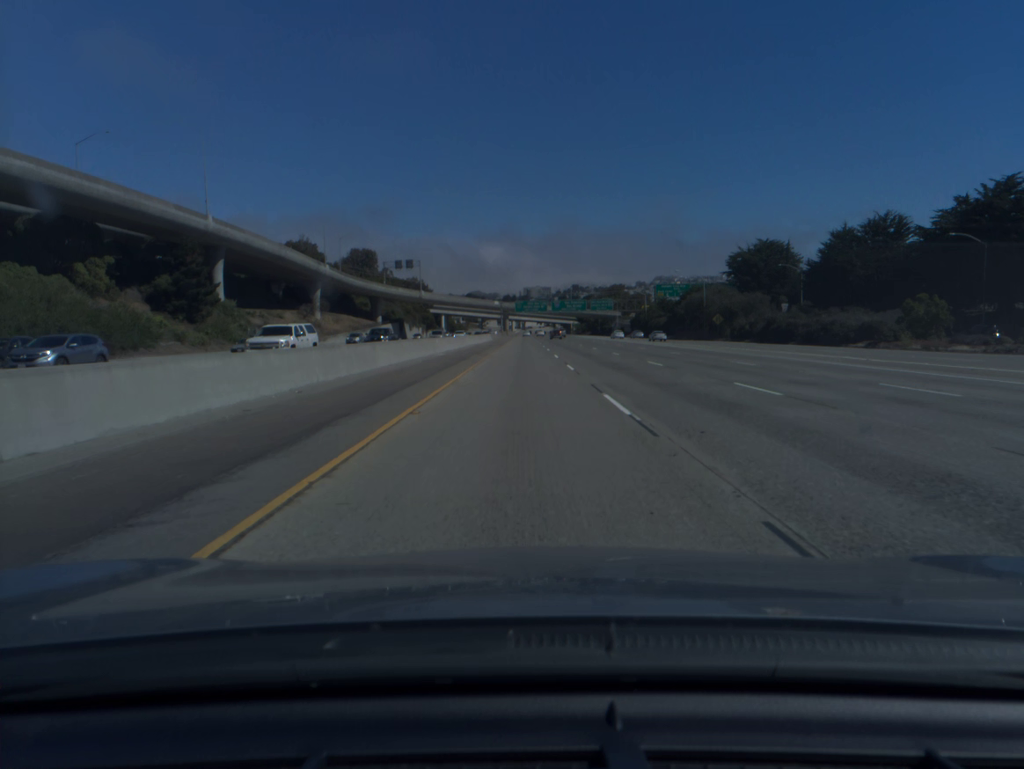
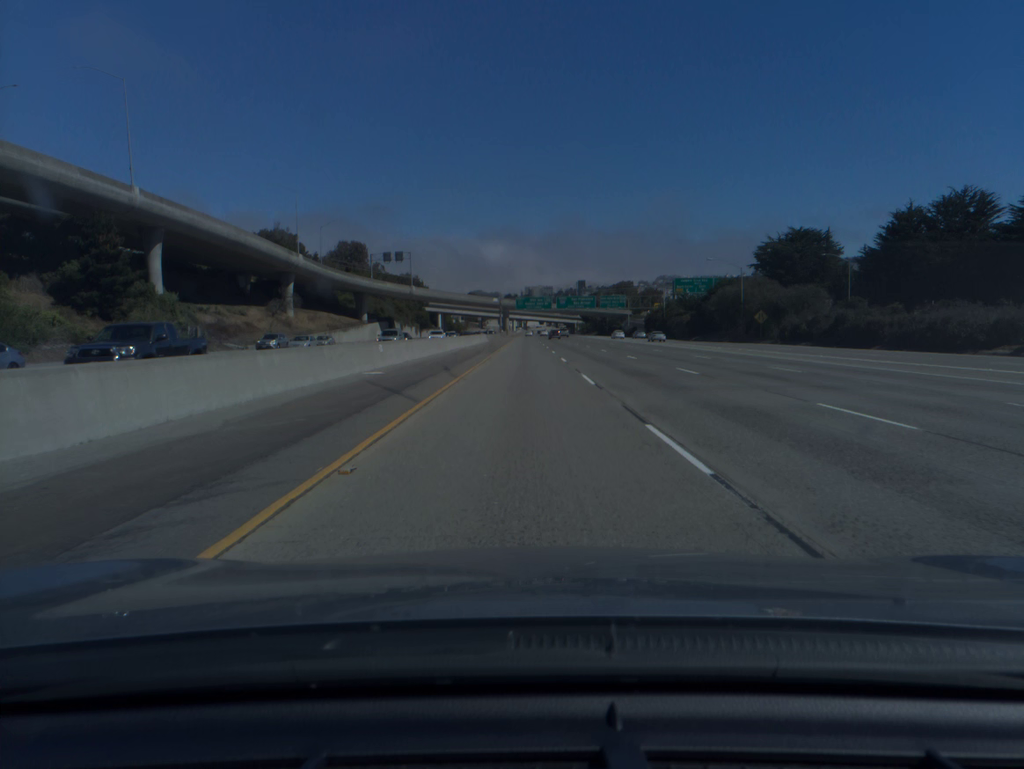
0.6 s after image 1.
(0.0, +20.0) m; 0°
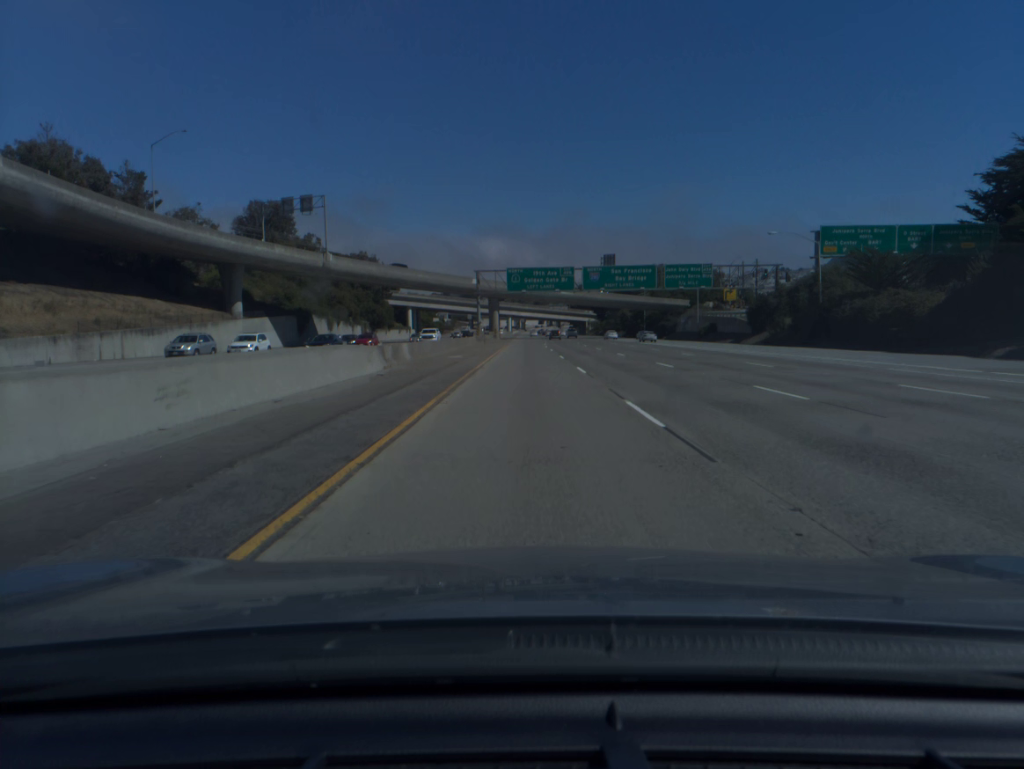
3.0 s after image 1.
(0.0, +80.4) m; 0°
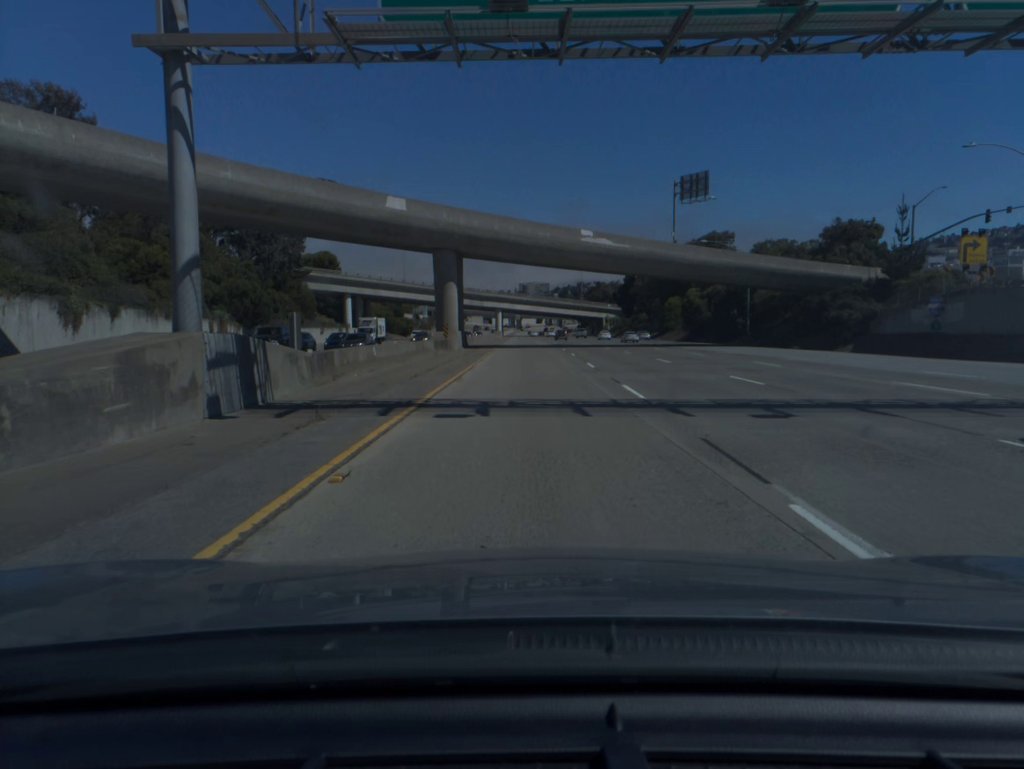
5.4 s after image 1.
(+0.2, +80.7) m; 0°
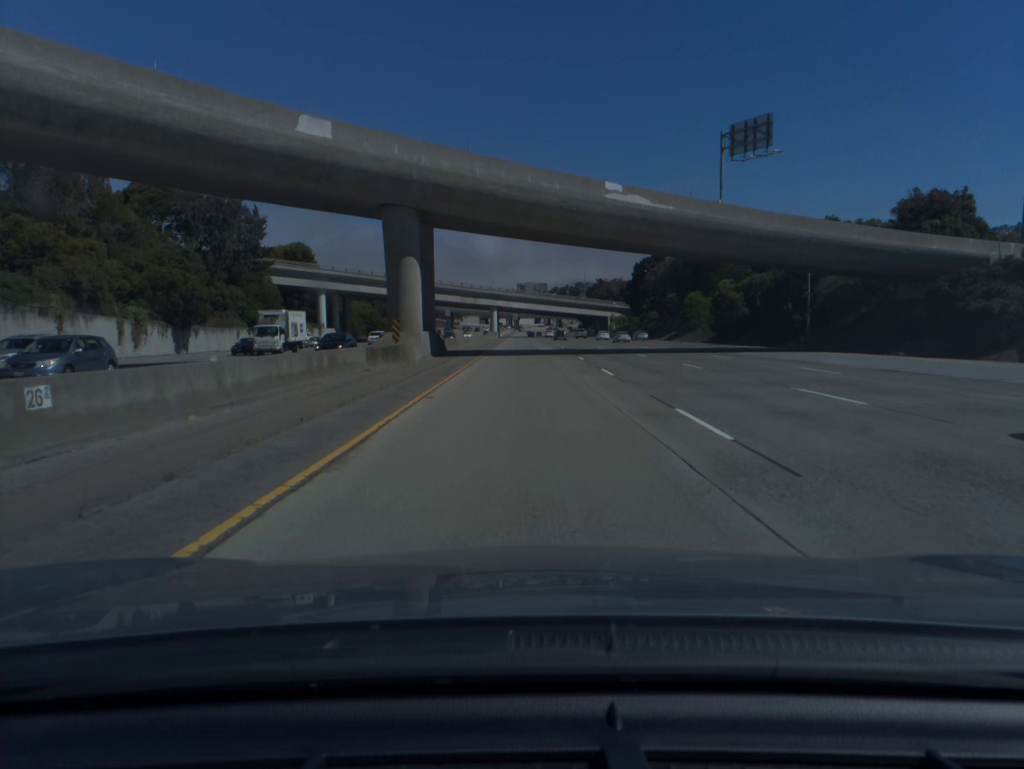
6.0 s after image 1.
(0.0, +20.1) m; 0°
